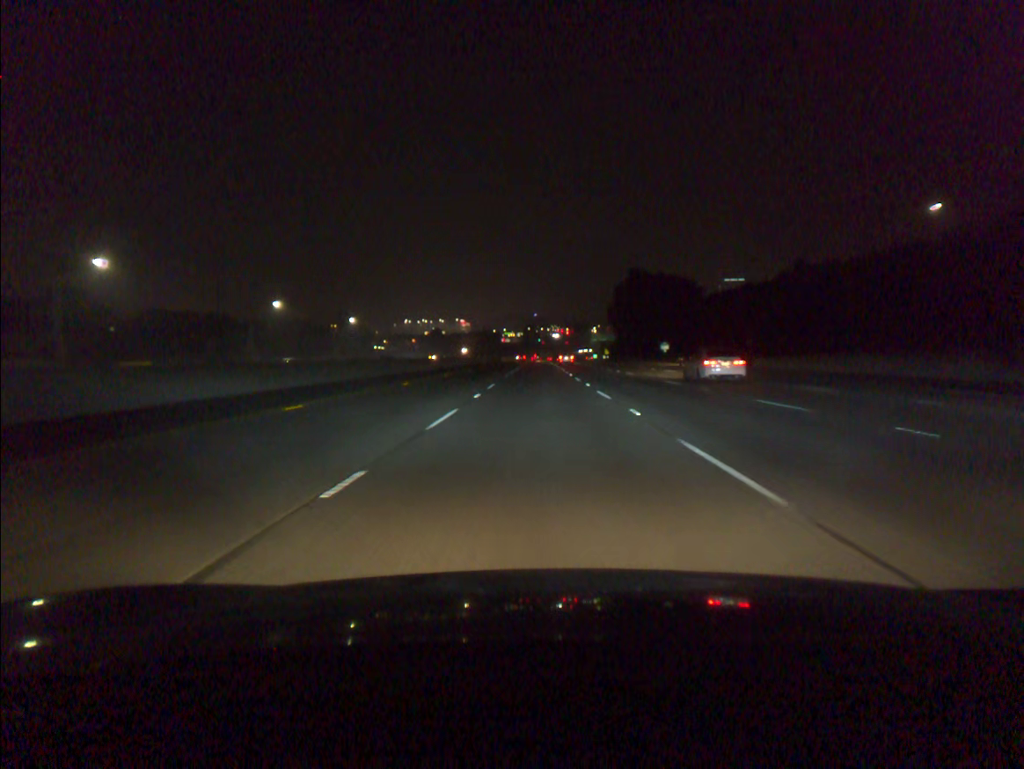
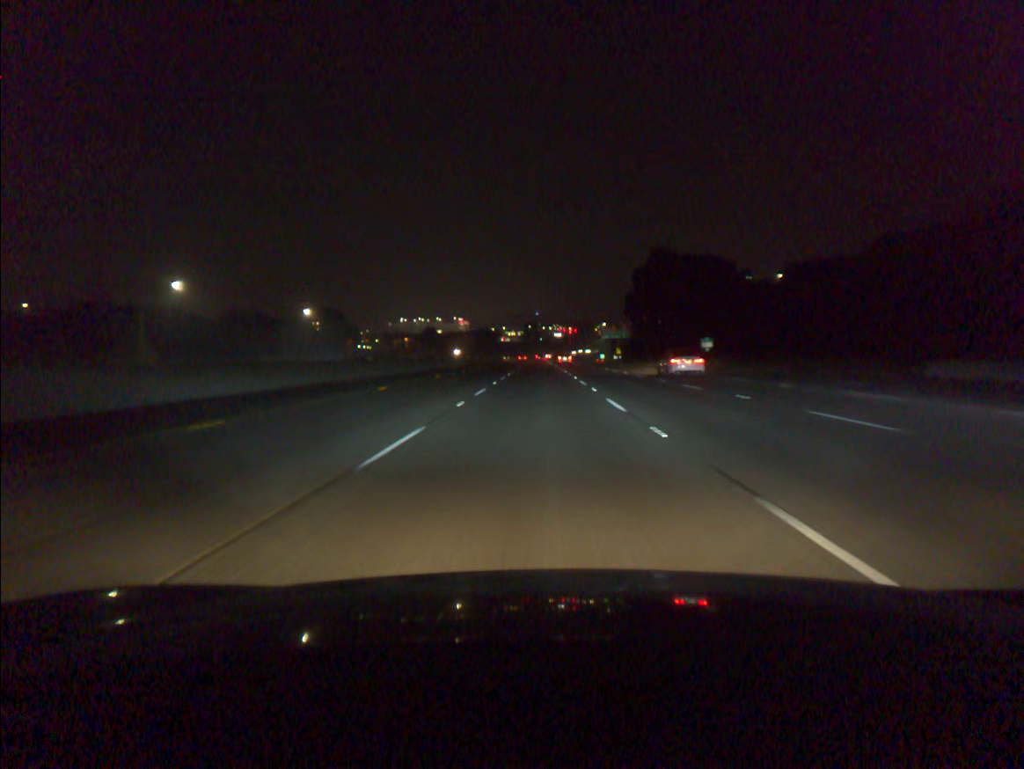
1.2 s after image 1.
(0.0, +33.6) m; 0°
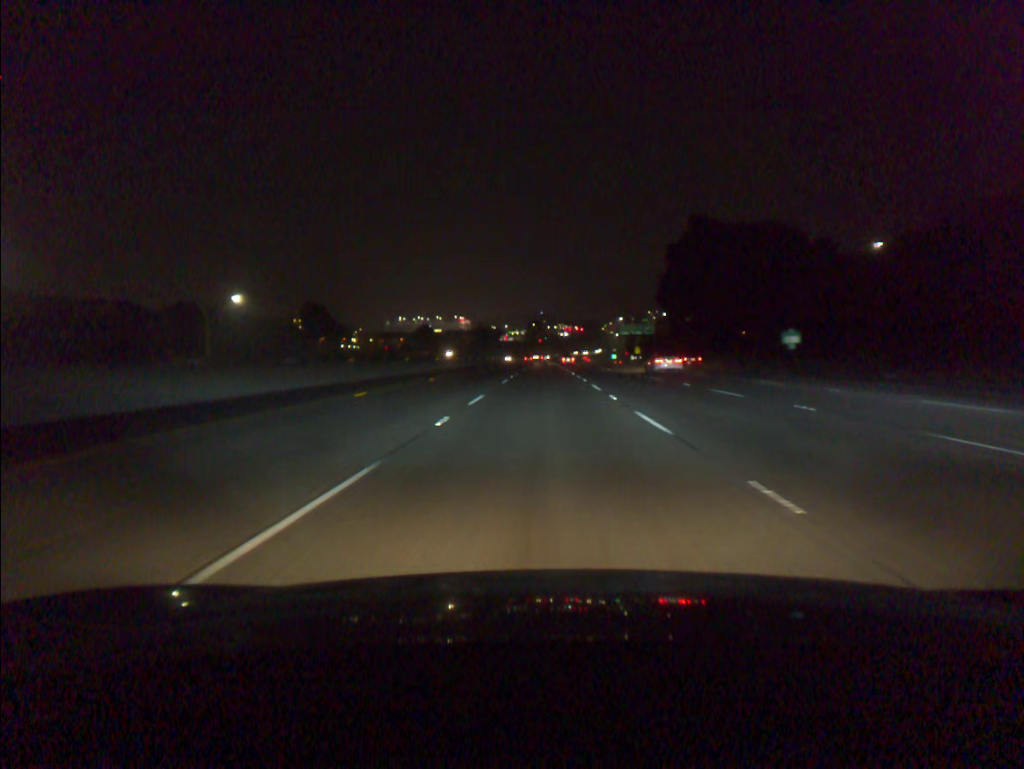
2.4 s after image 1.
(-0.1, +33.6) m; 0°
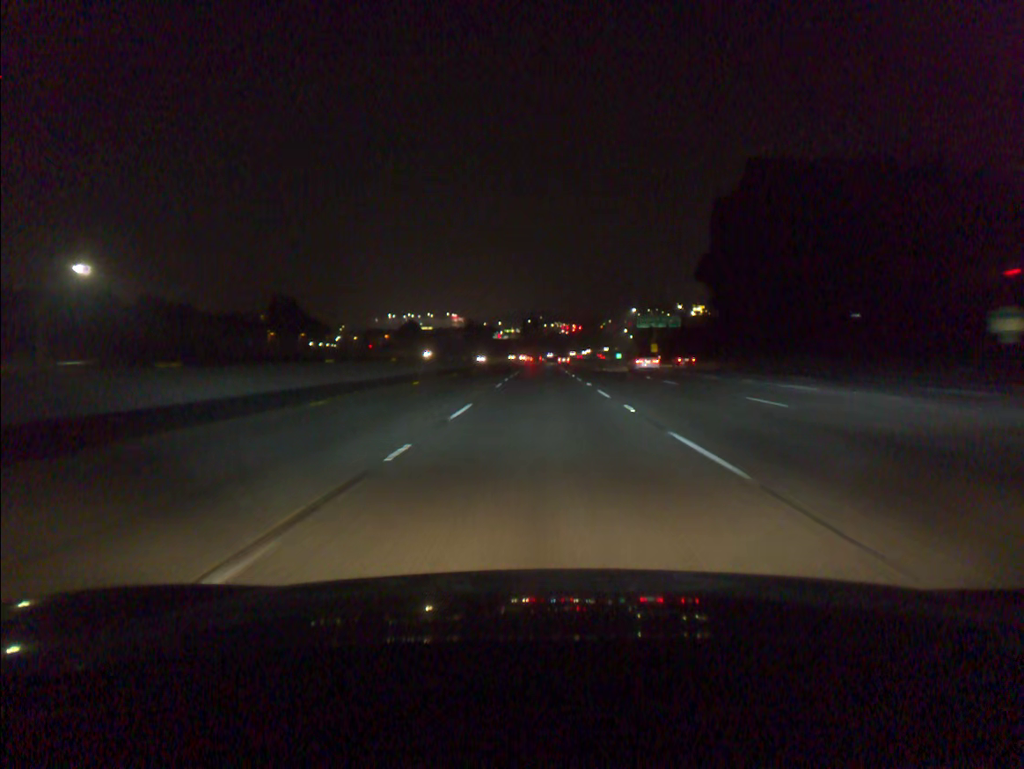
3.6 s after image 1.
(+0.1, +33.6) m; 0°
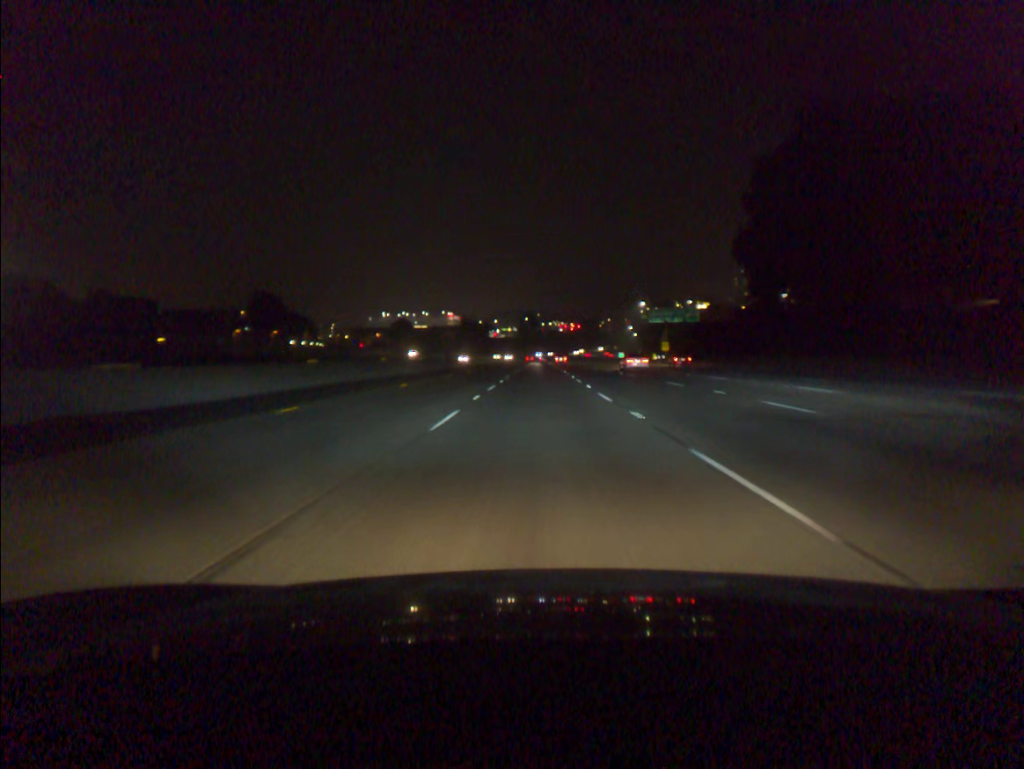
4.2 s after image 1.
(0.0, +16.8) m; 0°
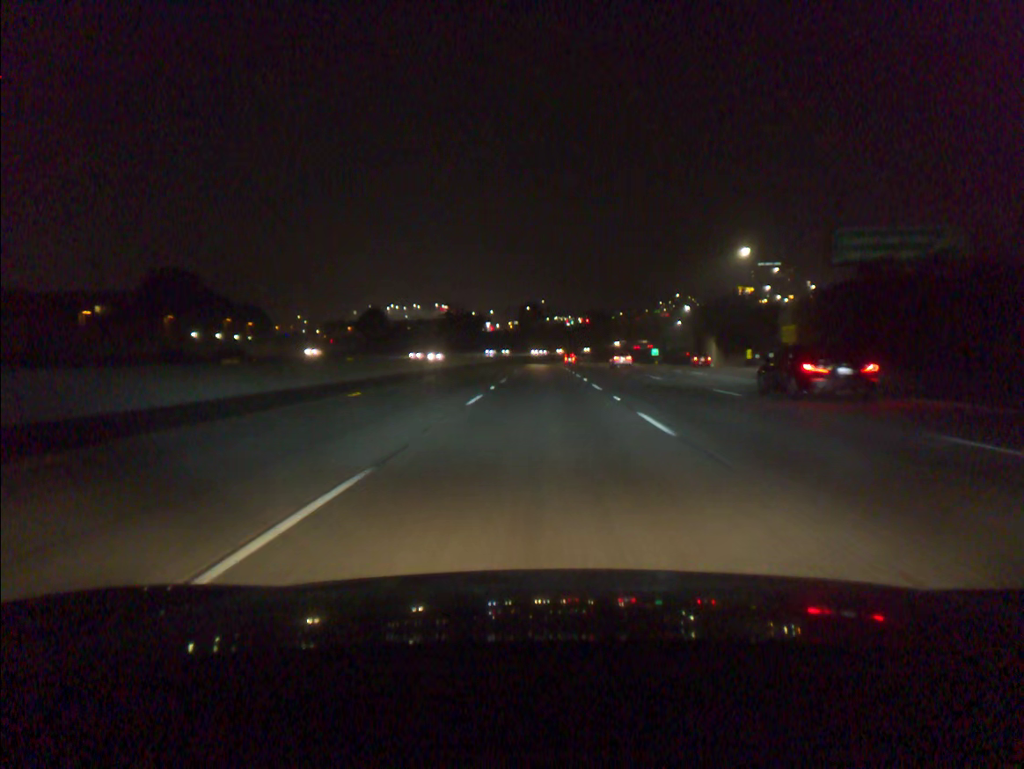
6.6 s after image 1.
(-0.1, +67.1) m; 0°
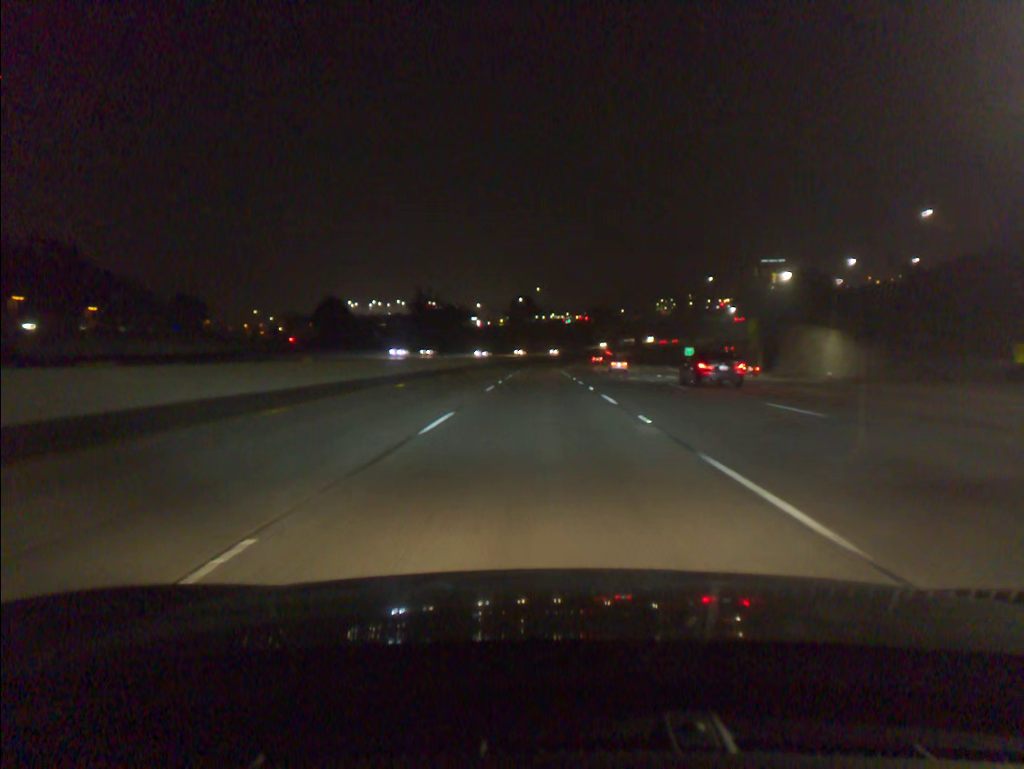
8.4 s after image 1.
(+0.1, +50.3) m; 0°
